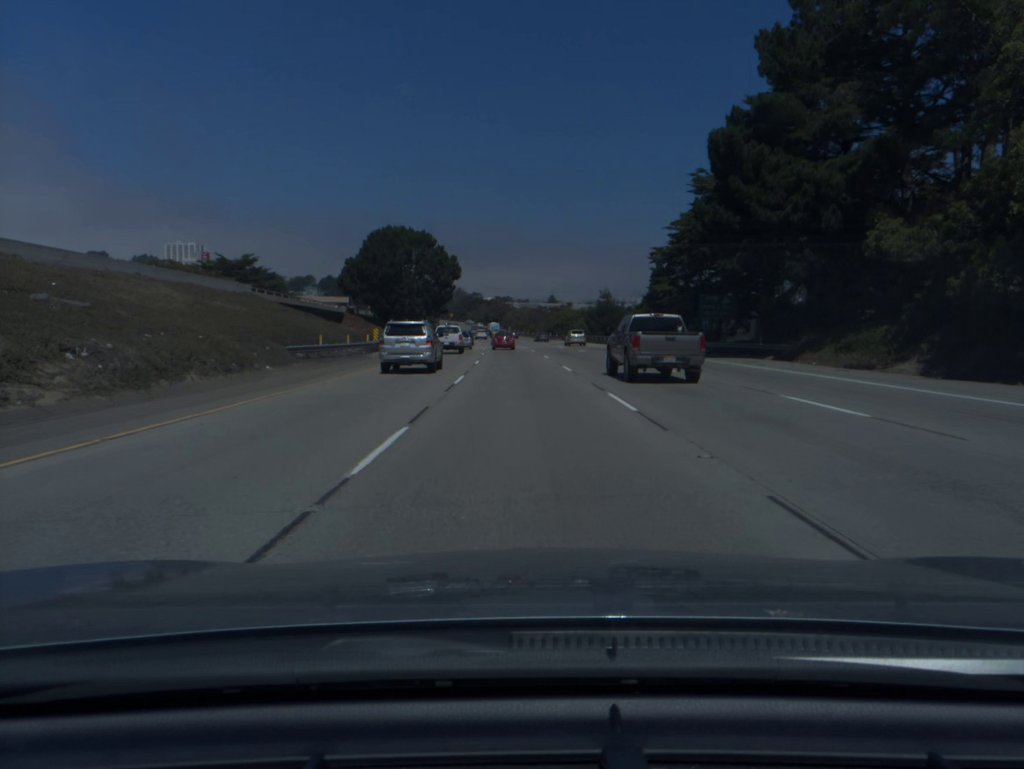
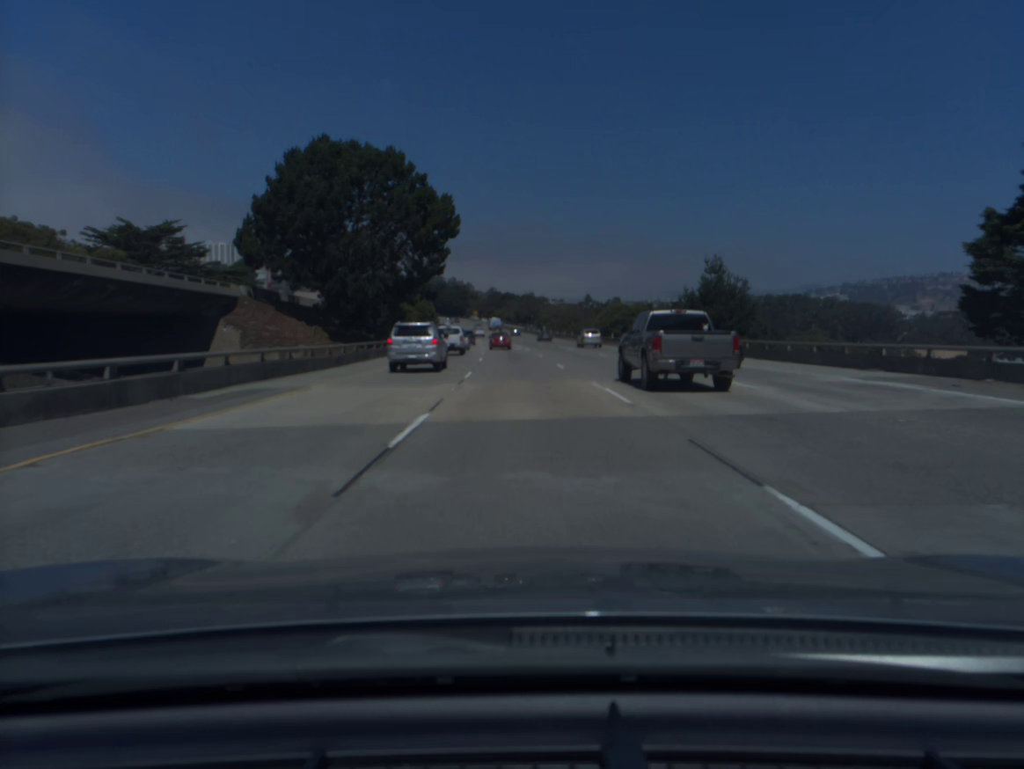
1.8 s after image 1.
(-1.2, +54.9) m; -2°
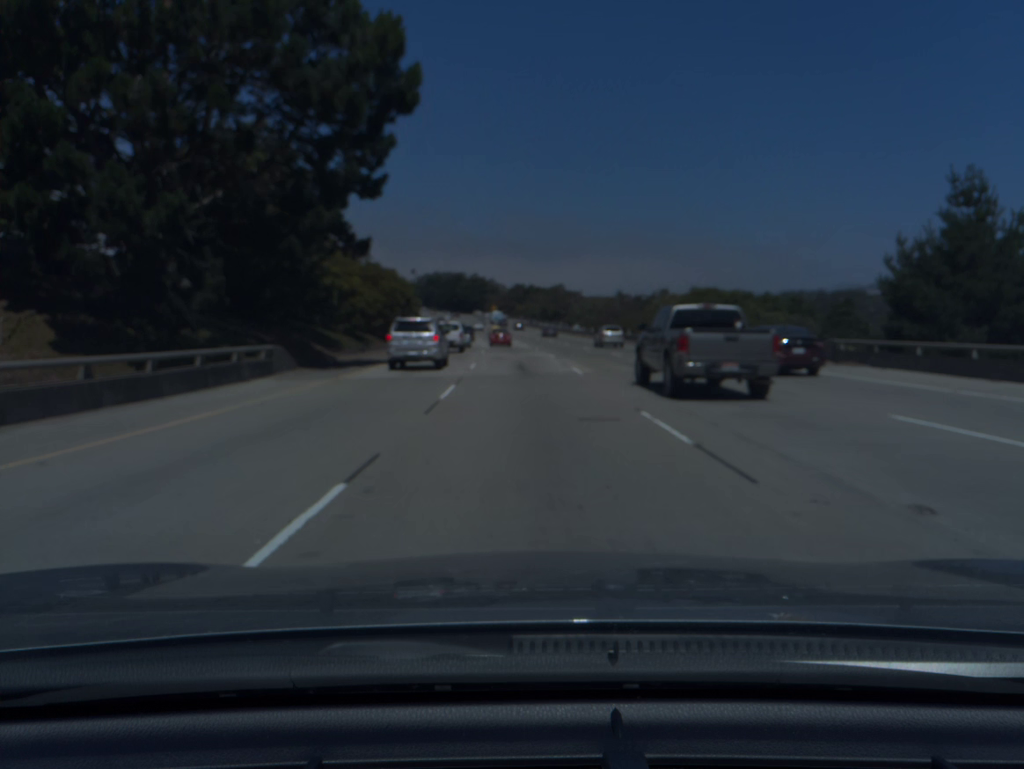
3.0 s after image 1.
(-0.6, +36.9) m; -2°
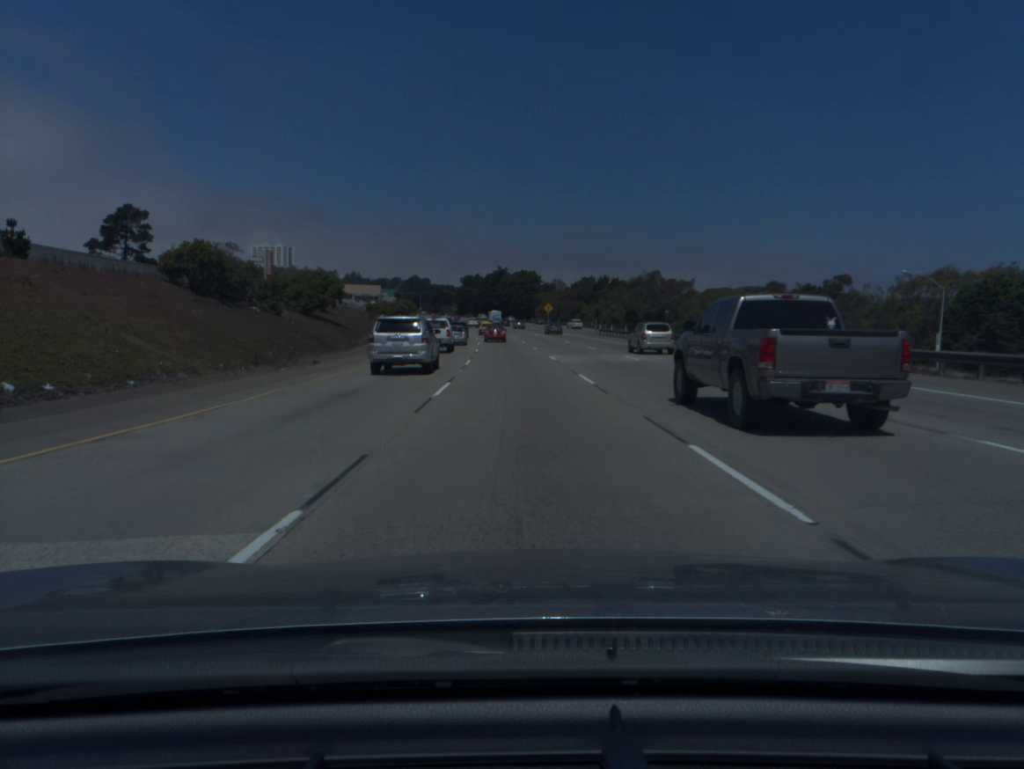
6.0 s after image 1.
(-3.3, +92.5) m; -4°
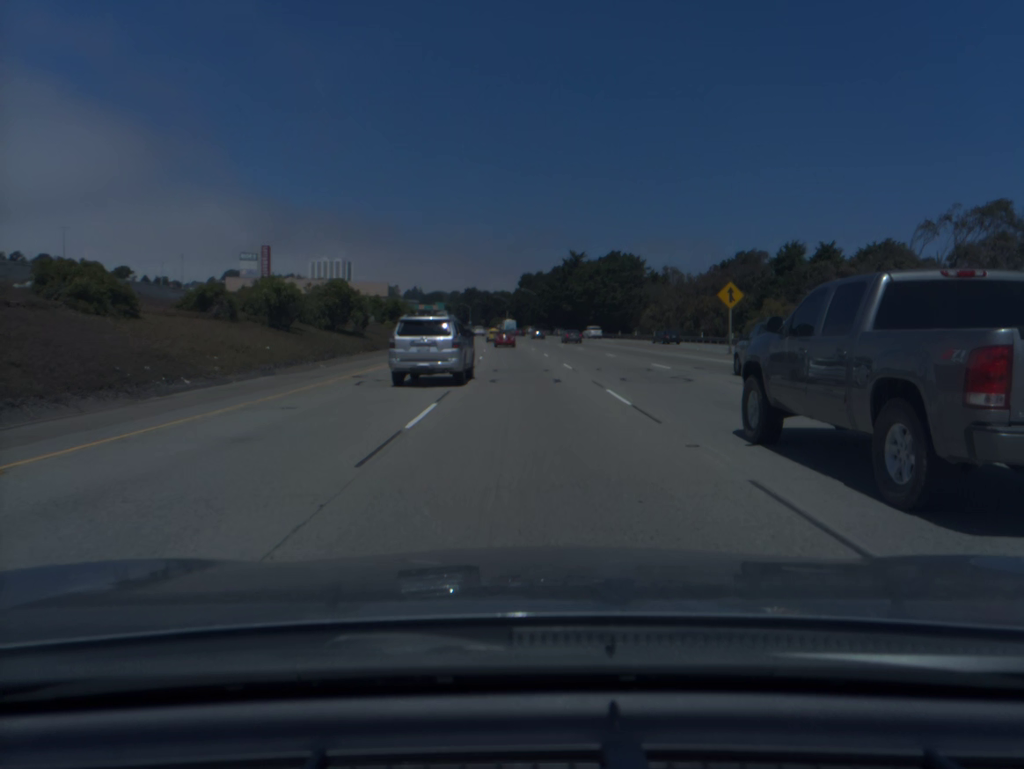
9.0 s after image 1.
(-3.8, +92.8) m; -5°
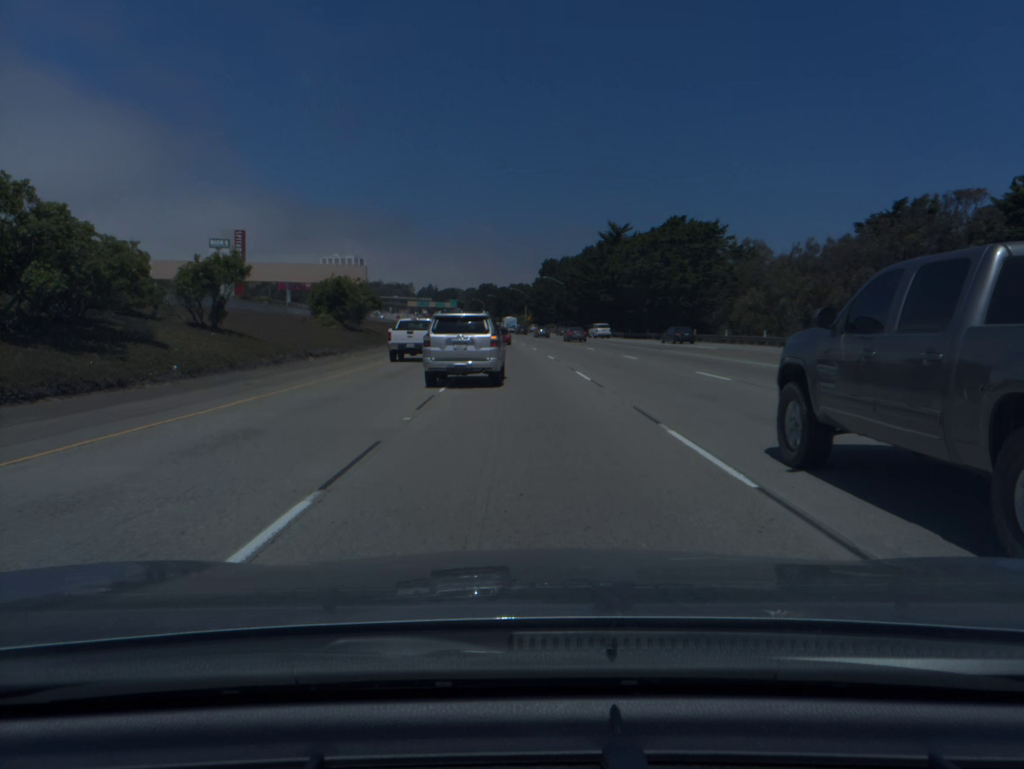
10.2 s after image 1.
(-0.5, +37.1) m; -1°
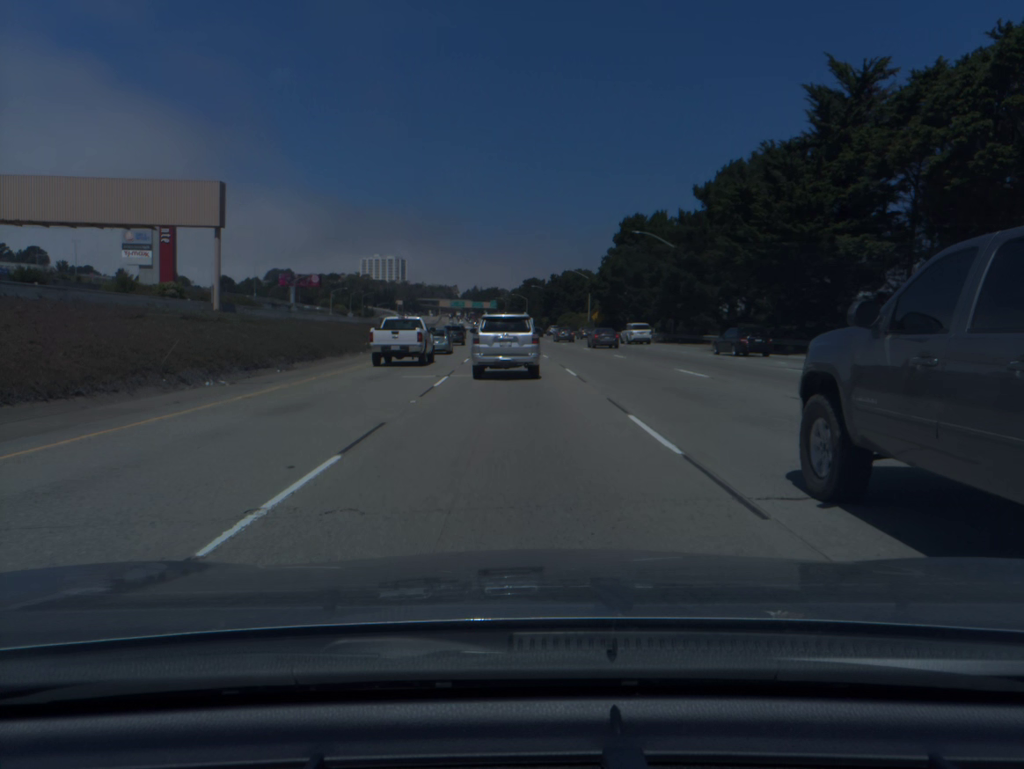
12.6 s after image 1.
(-2.0, +71.4) m; -3°
